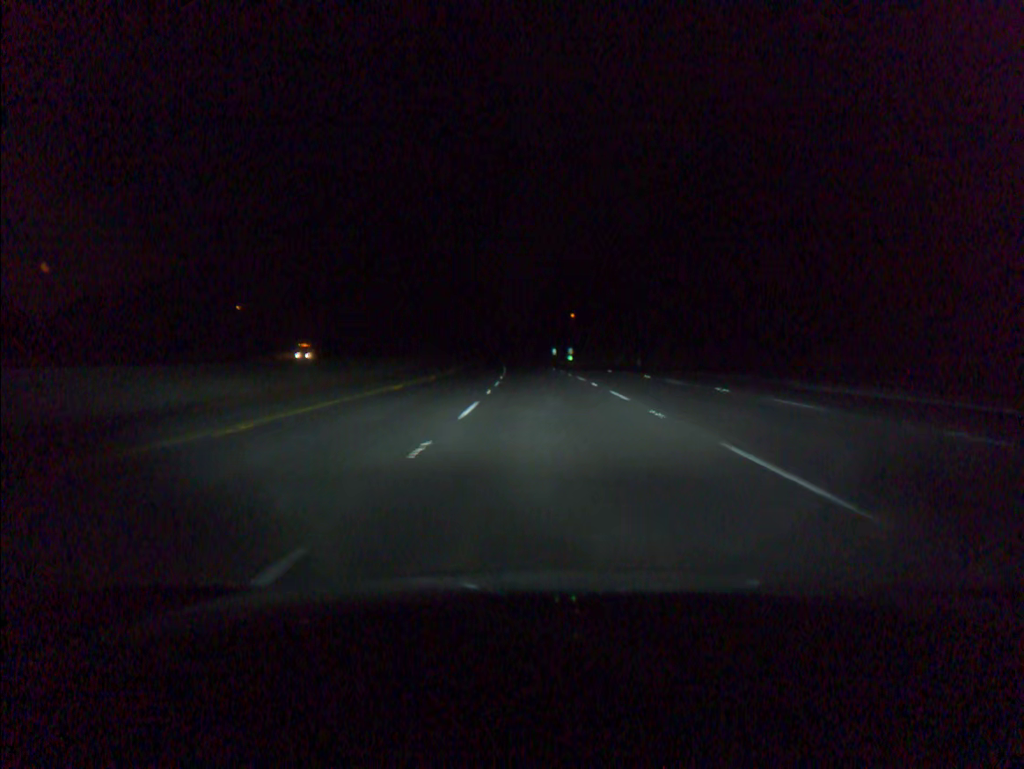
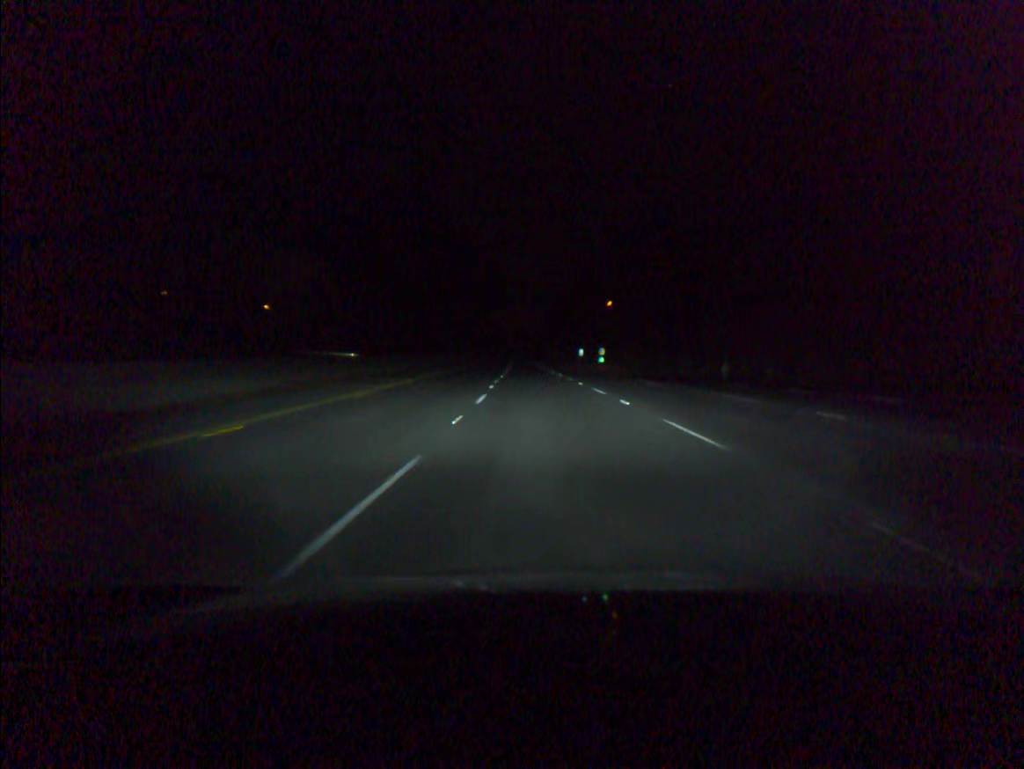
(-0.6, +39.3) m; -2°
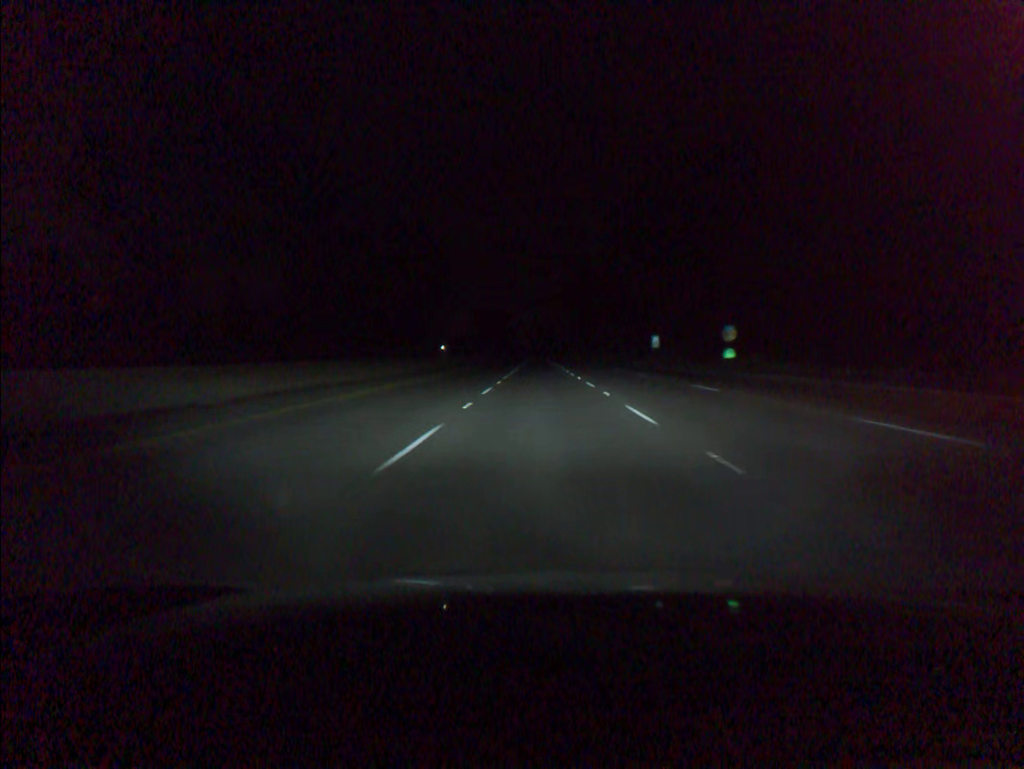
(-2.0, +98.2) m; -1°
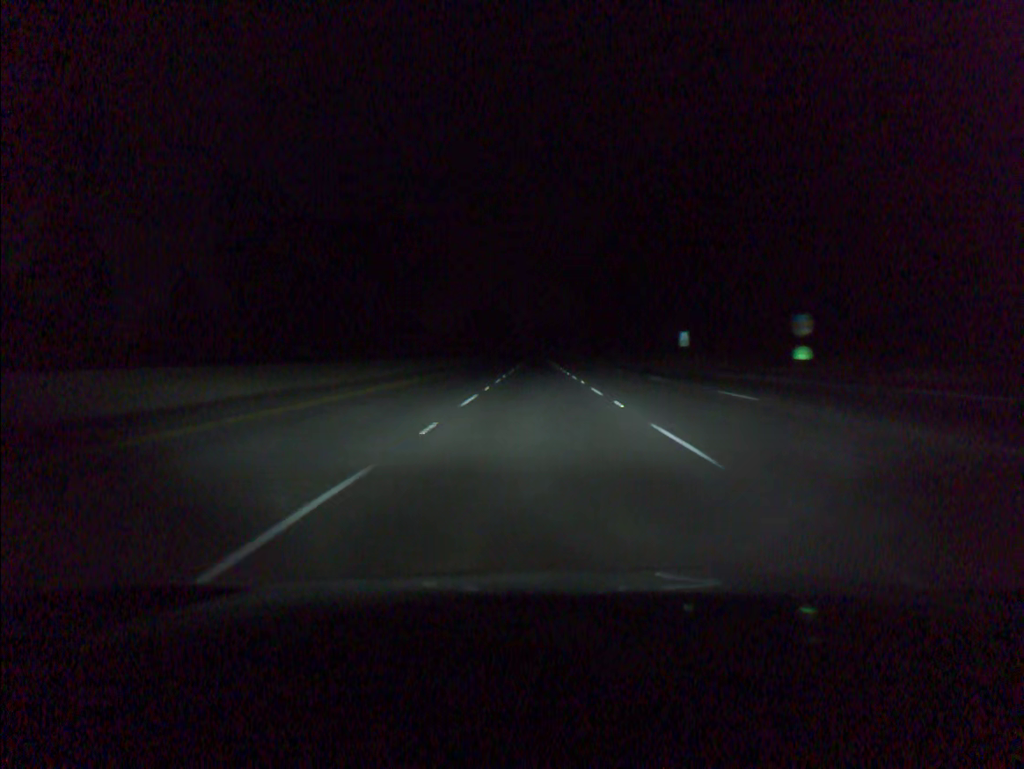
(0.0, +19.7) m; 0°
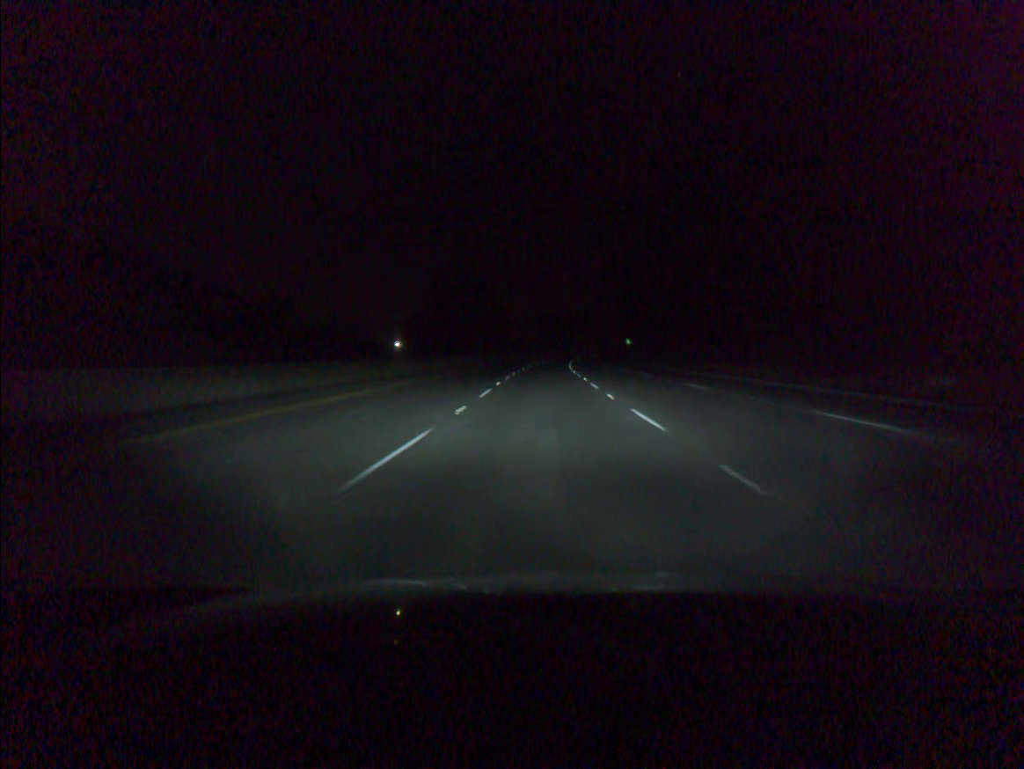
(-0.9, +98.1) m; -1°
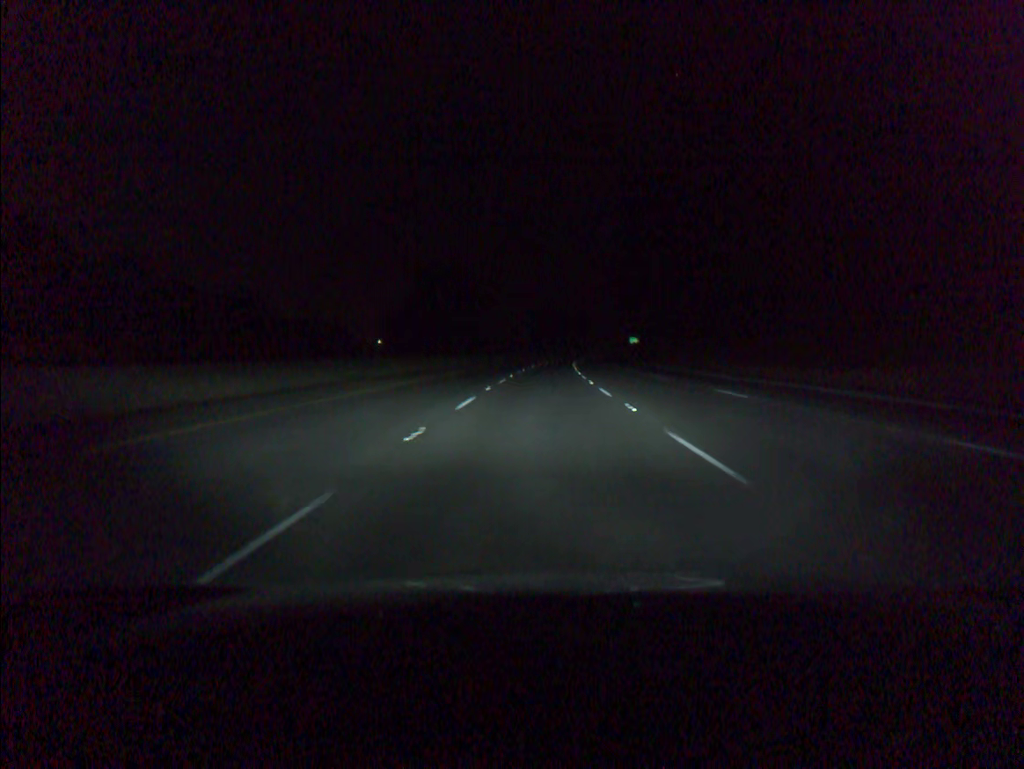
(0.0, +19.6) m; 0°
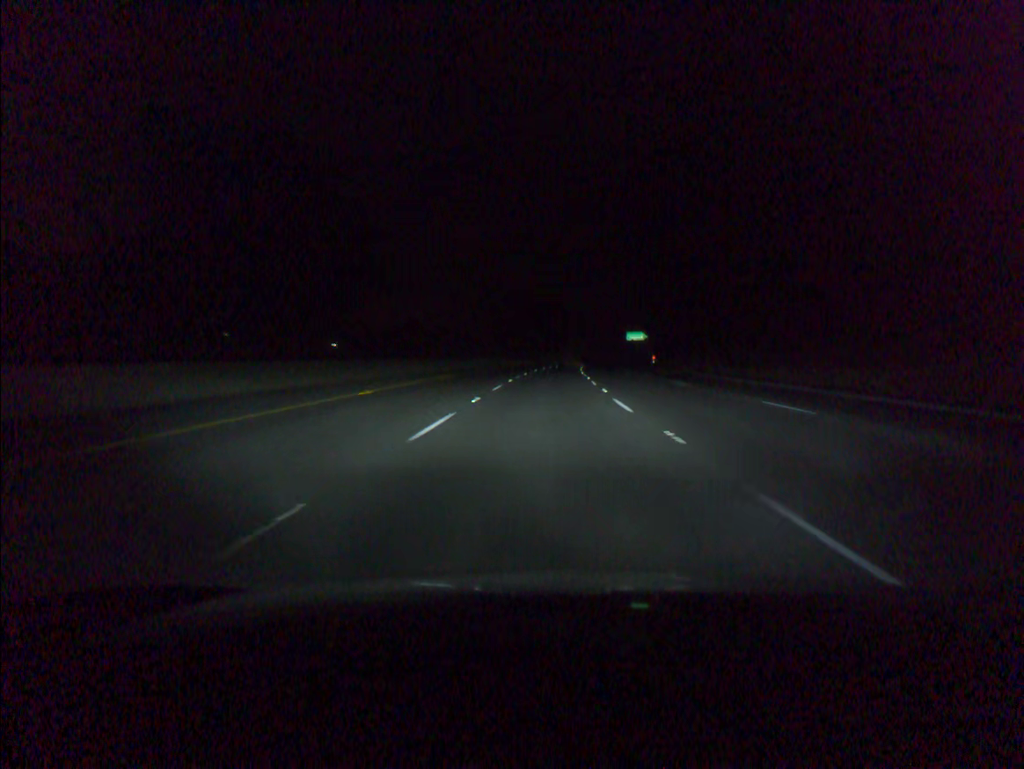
(+1.4, +78.4) m; +2°
